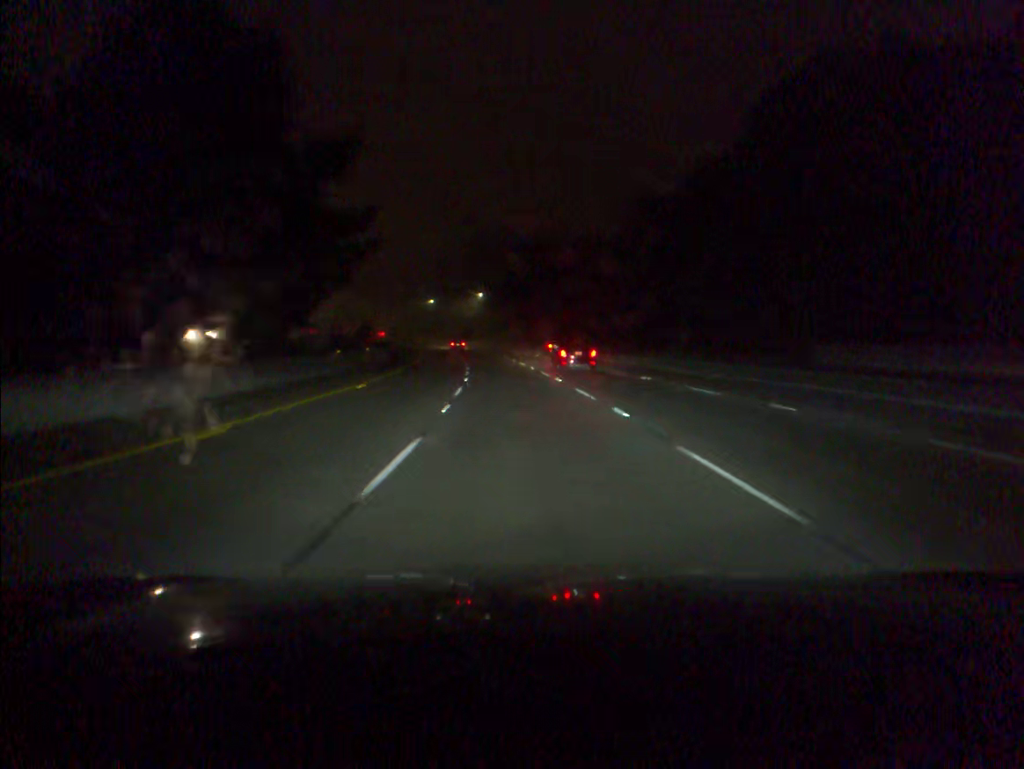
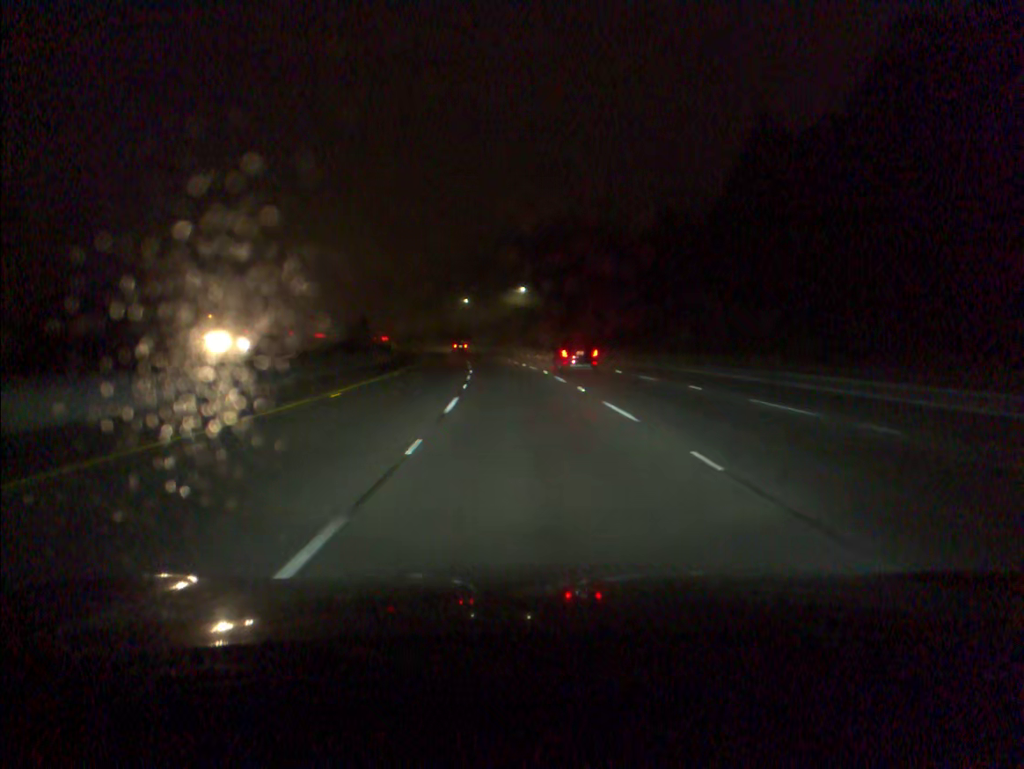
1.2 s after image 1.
(-1.0, +34.8) m; -3°
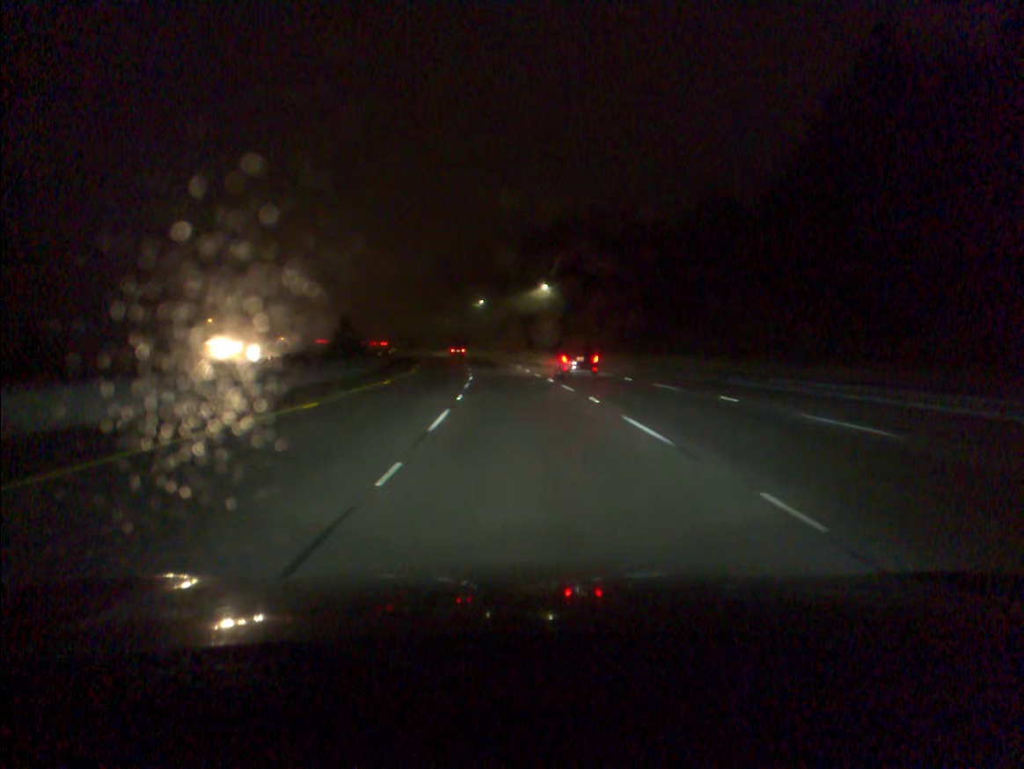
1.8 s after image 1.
(-0.2, +17.5) m; -2°
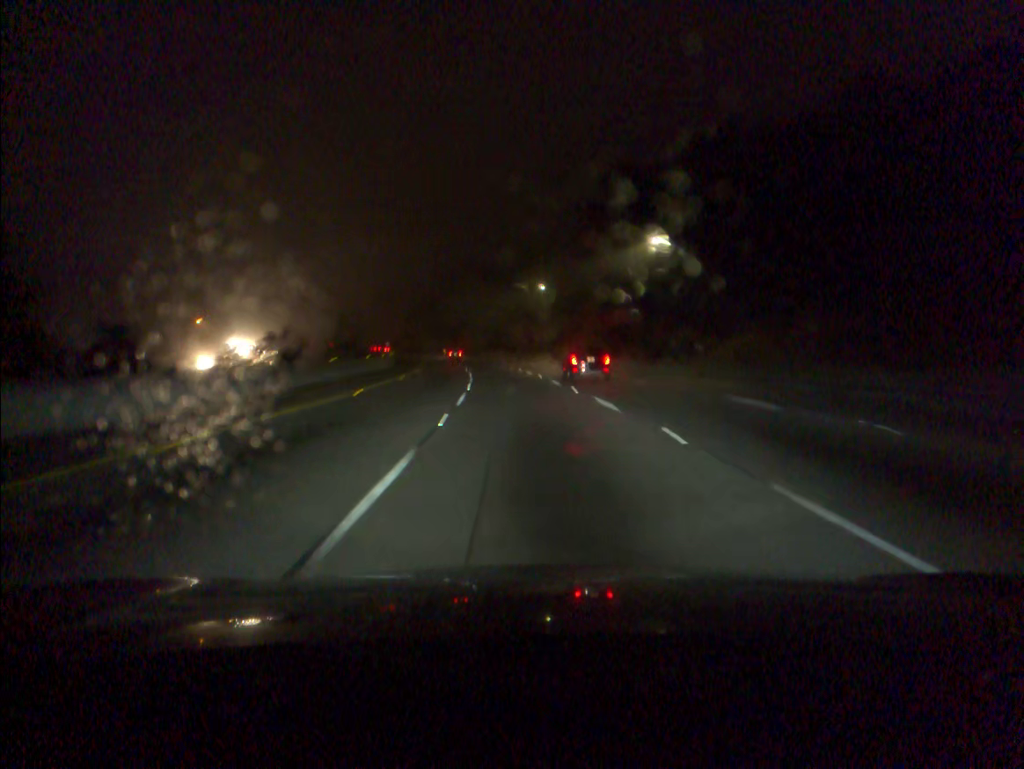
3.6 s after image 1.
(-2.2, +52.2) m; -5°
